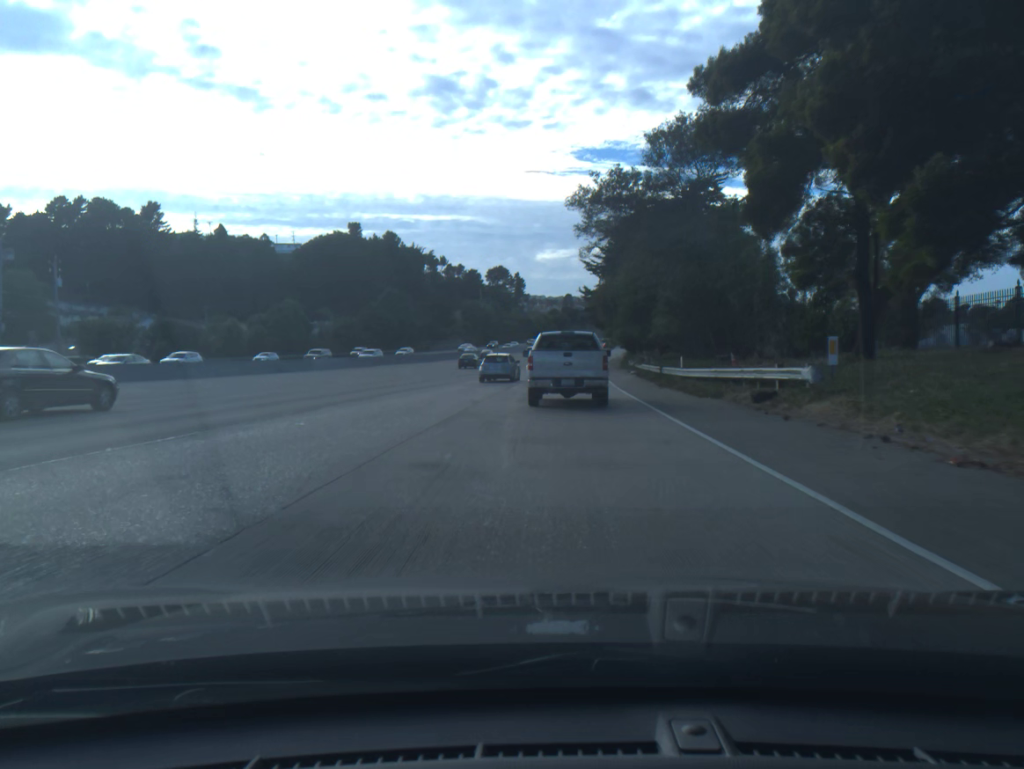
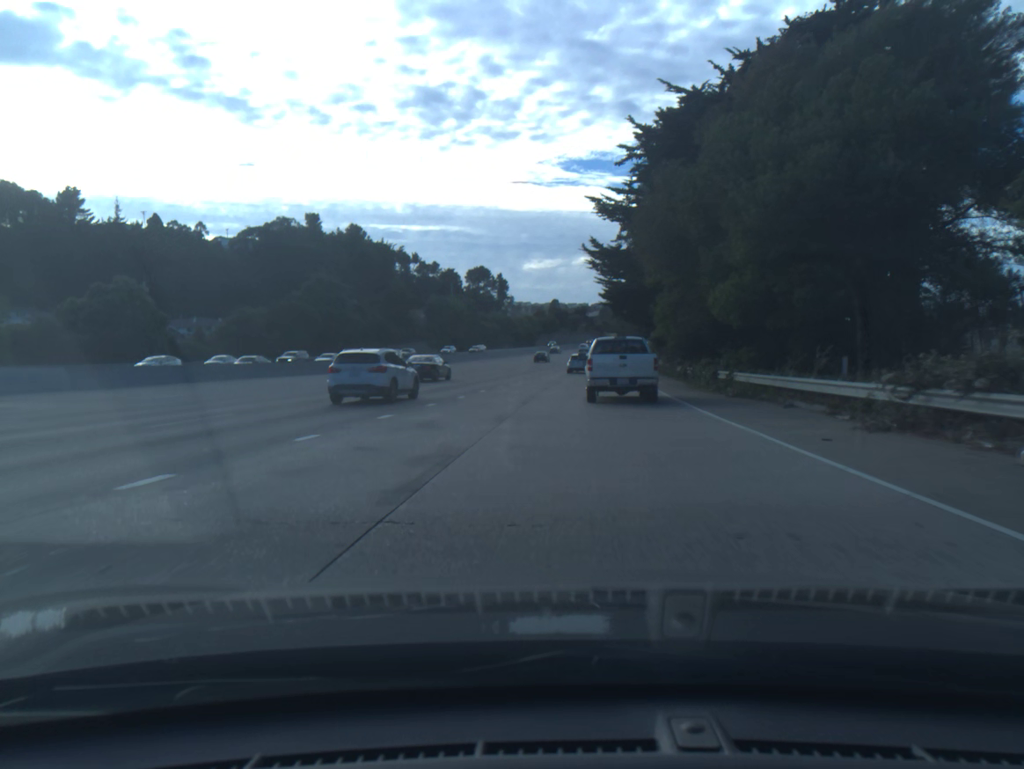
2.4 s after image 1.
(+0.6, +44.8) m; +1°
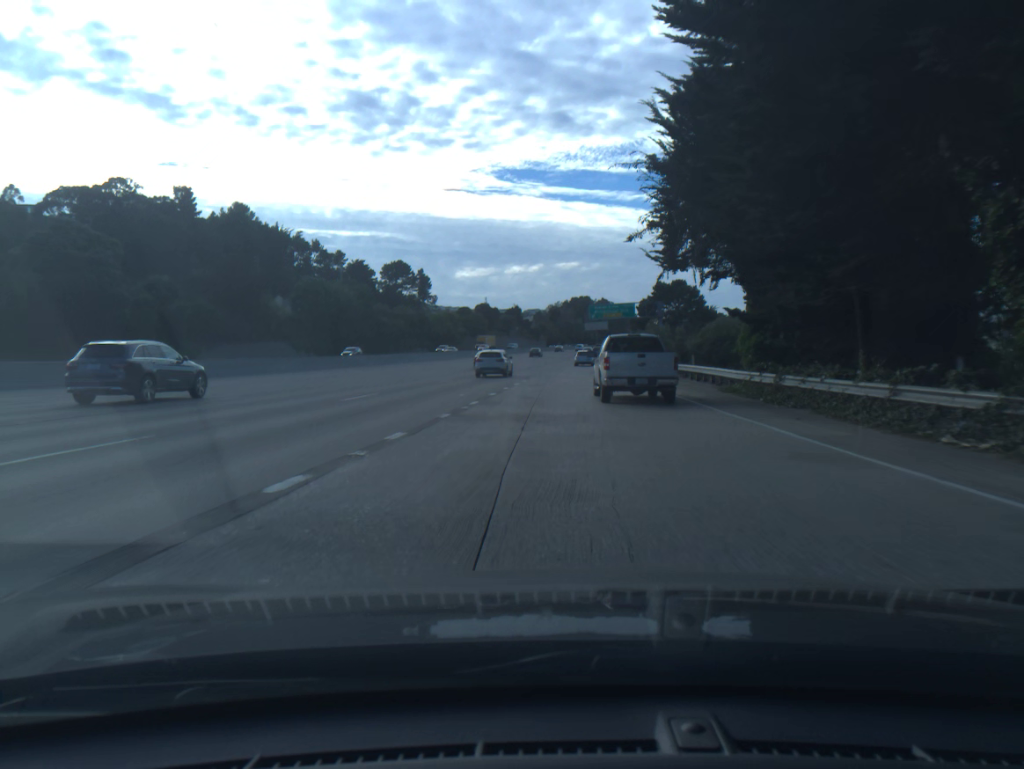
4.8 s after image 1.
(+1.8, +49.8) m; +5°
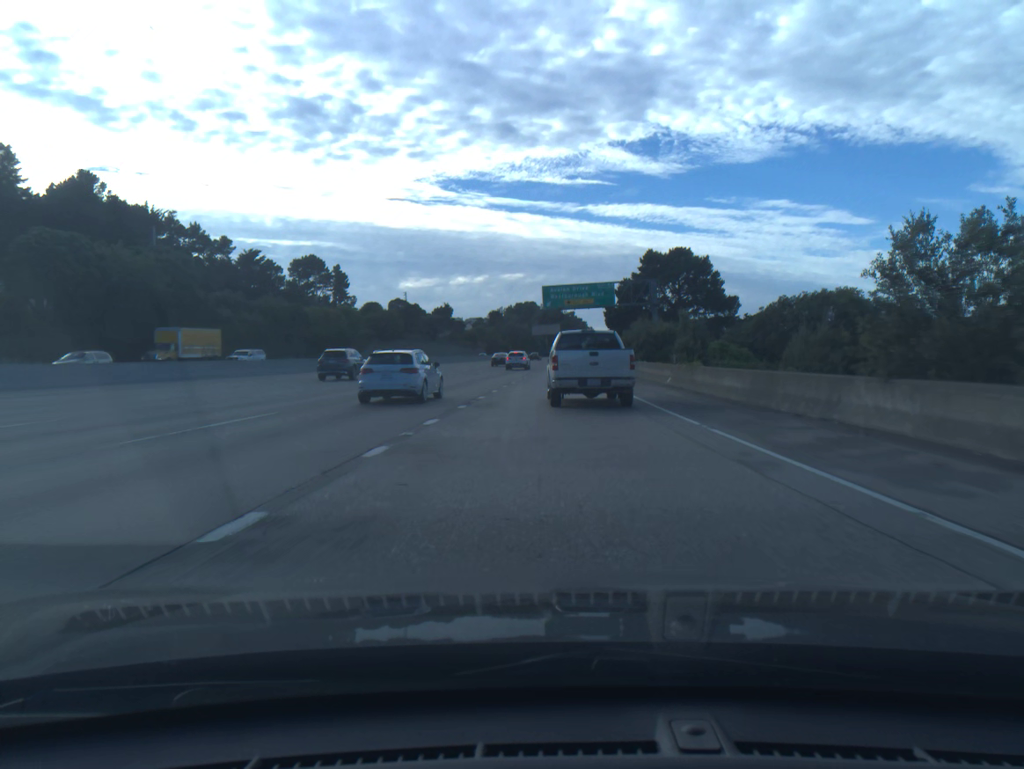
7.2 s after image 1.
(+2.1, +52.1) m; +4°
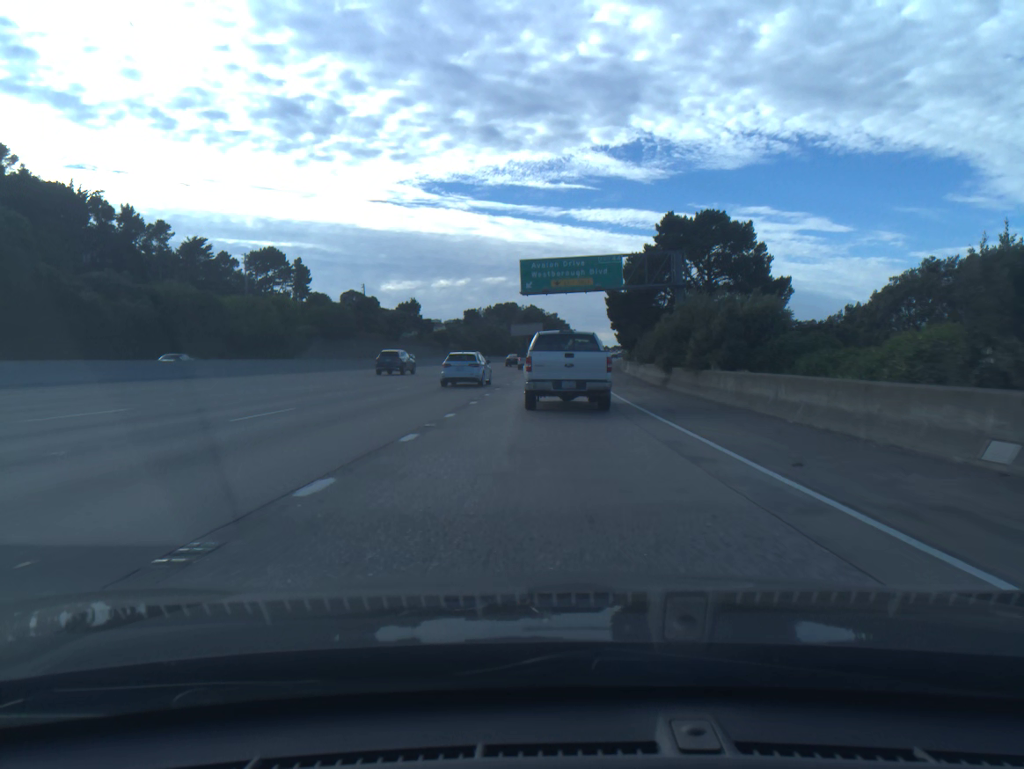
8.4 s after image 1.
(+0.3, +25.7) m; +1°
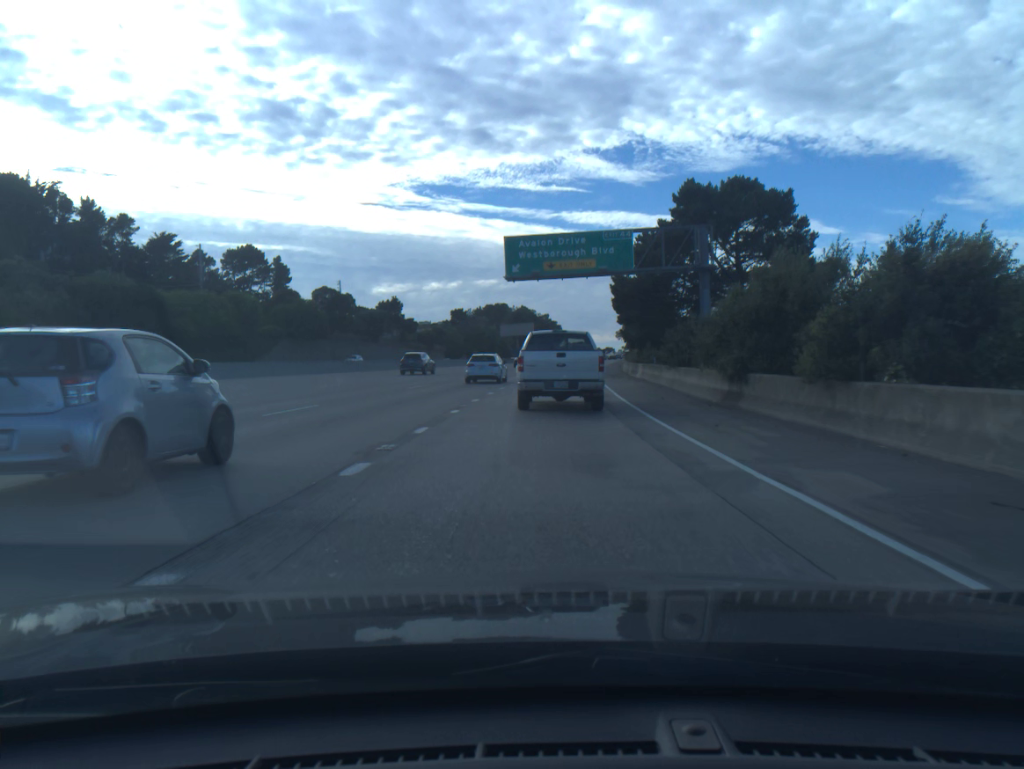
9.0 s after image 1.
(+0.1, +12.7) m; +1°
